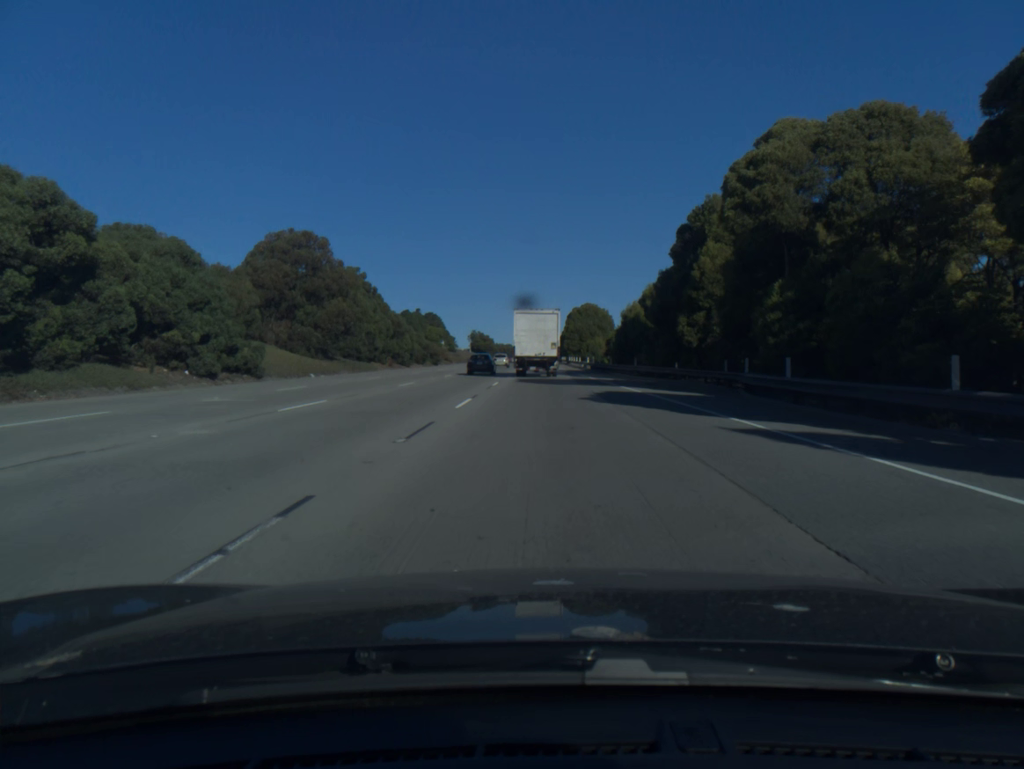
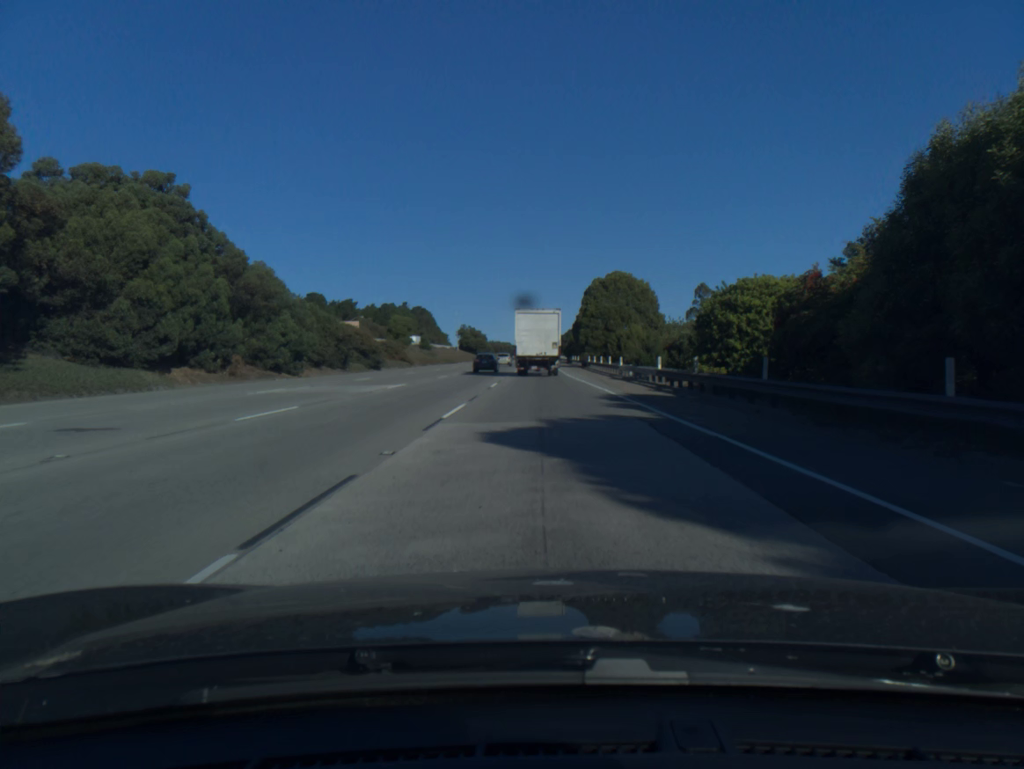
(-0.2, +46.7) m; 0°
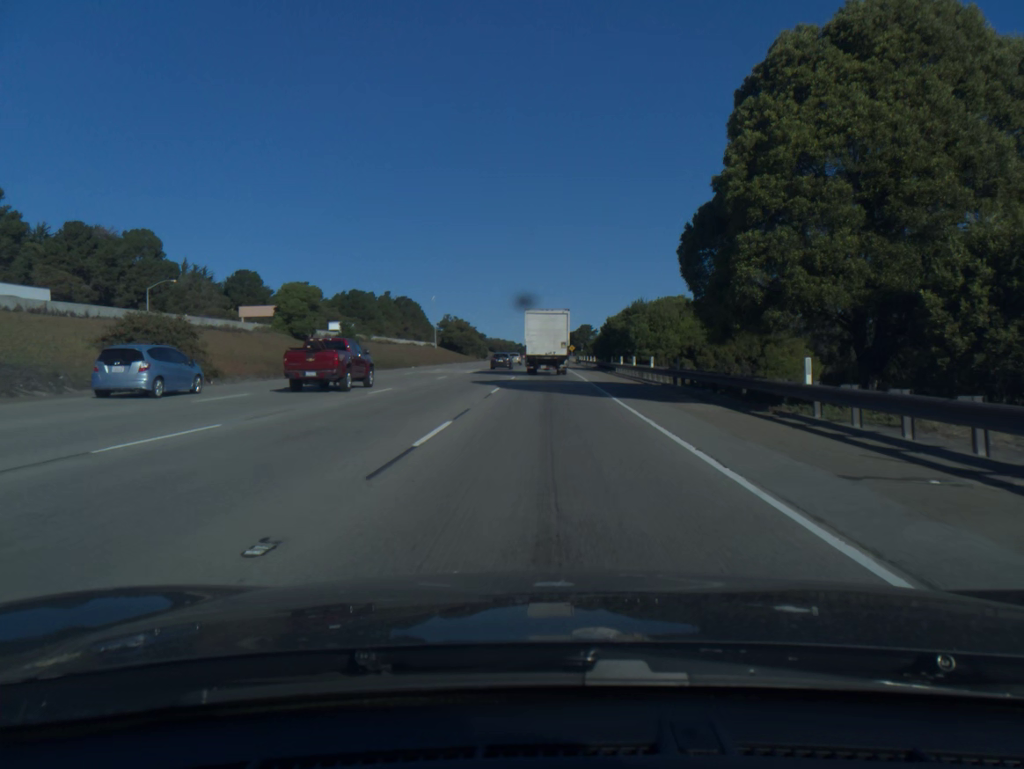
(-0.3, +63.2) m; -1°
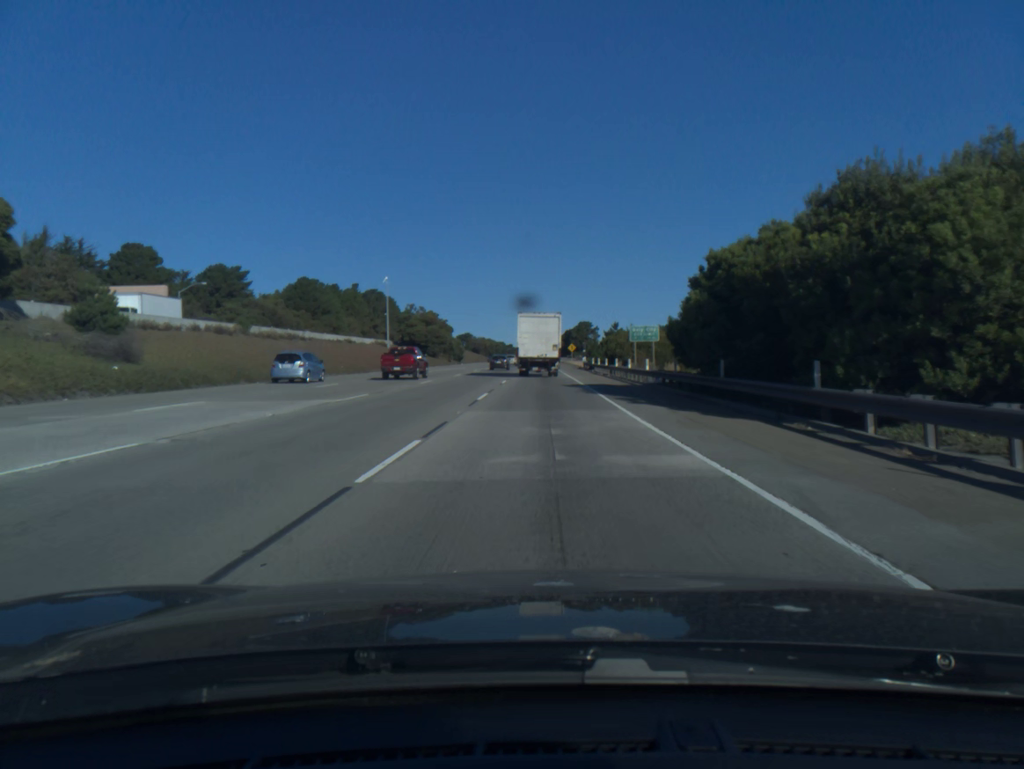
(+0.3, +46.6) m; +1°
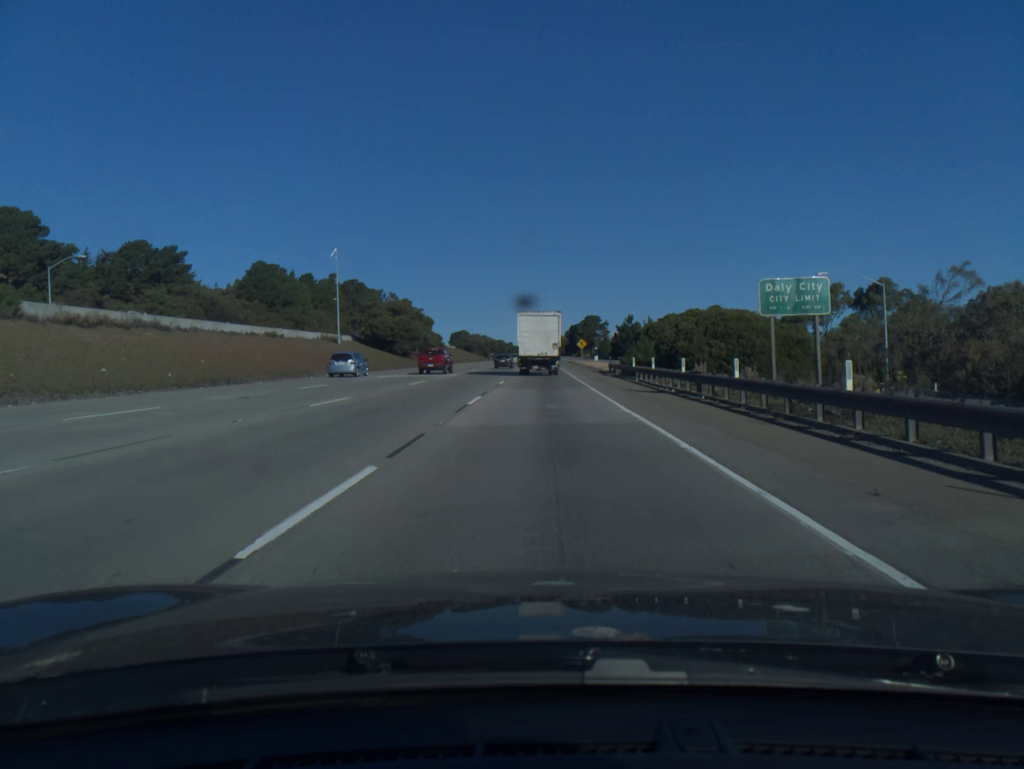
(0.0, +31.8) m; 0°
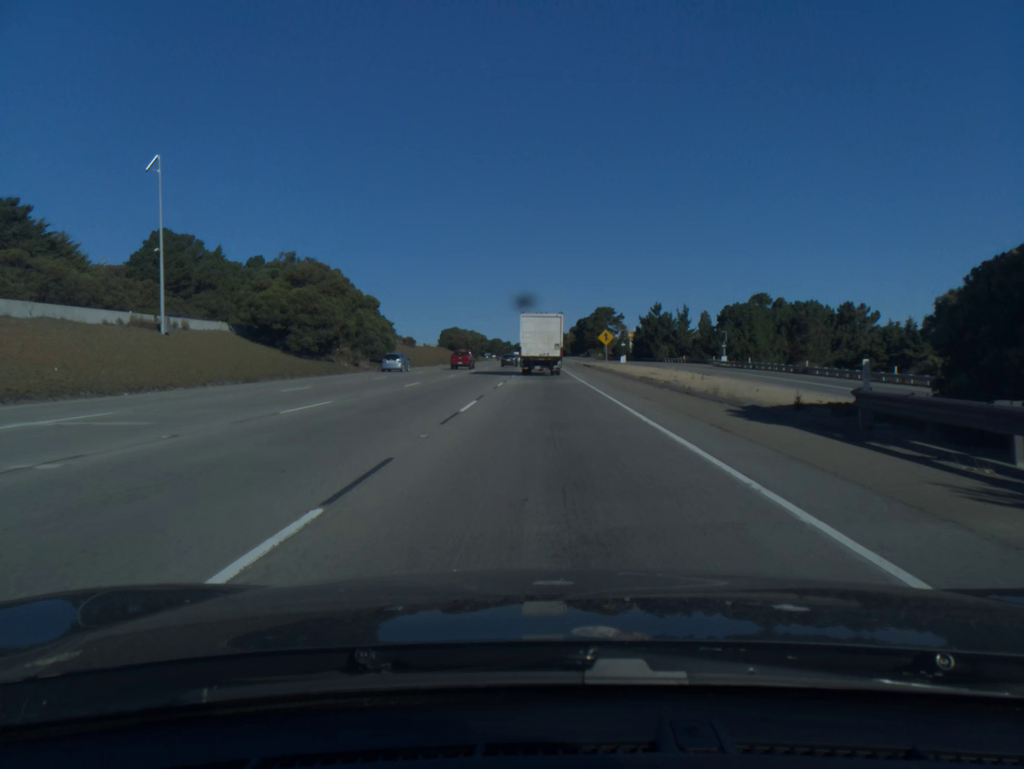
(-0.1, +46.1) m; 0°
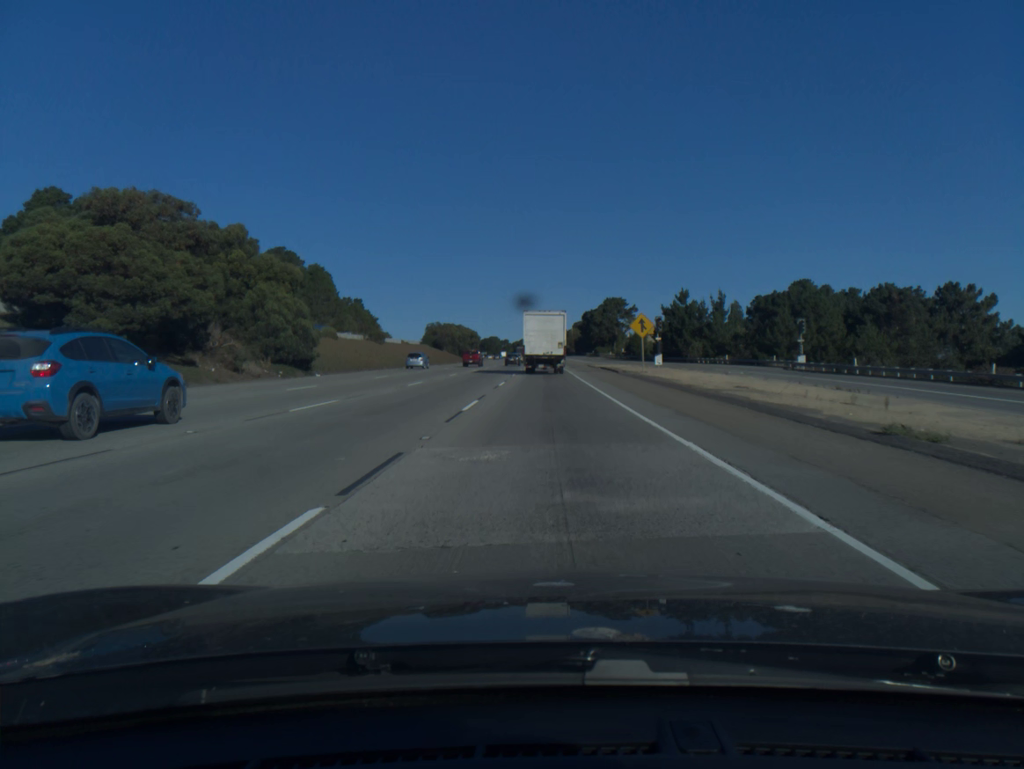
(0.0, +28.9) m; 0°
